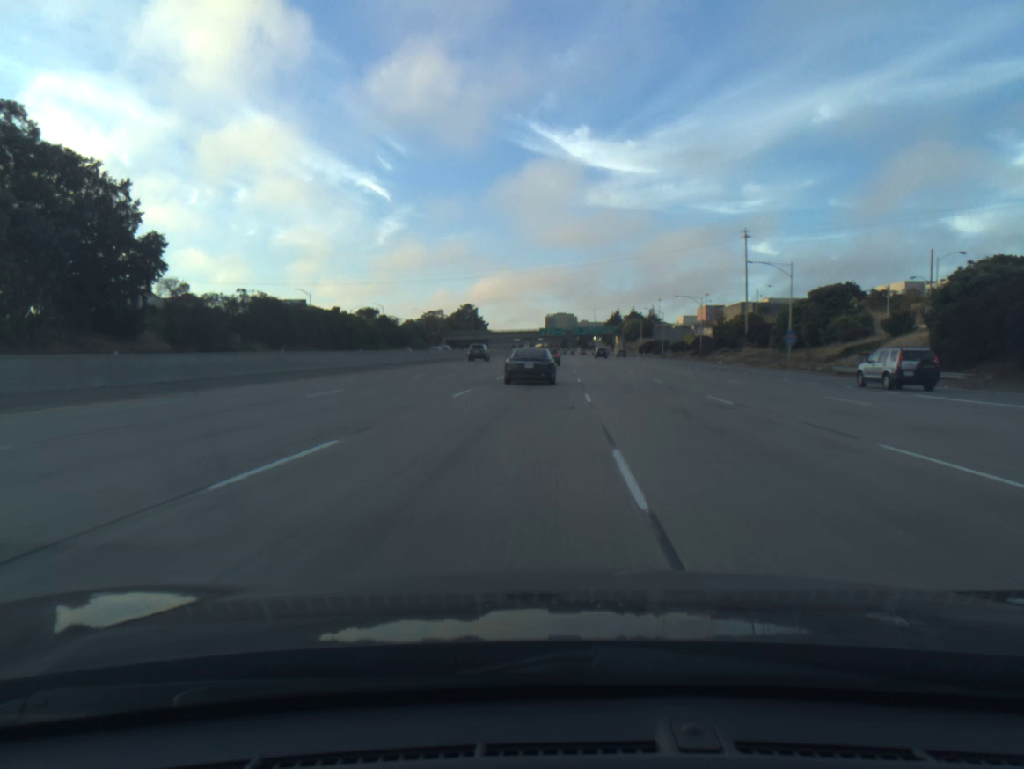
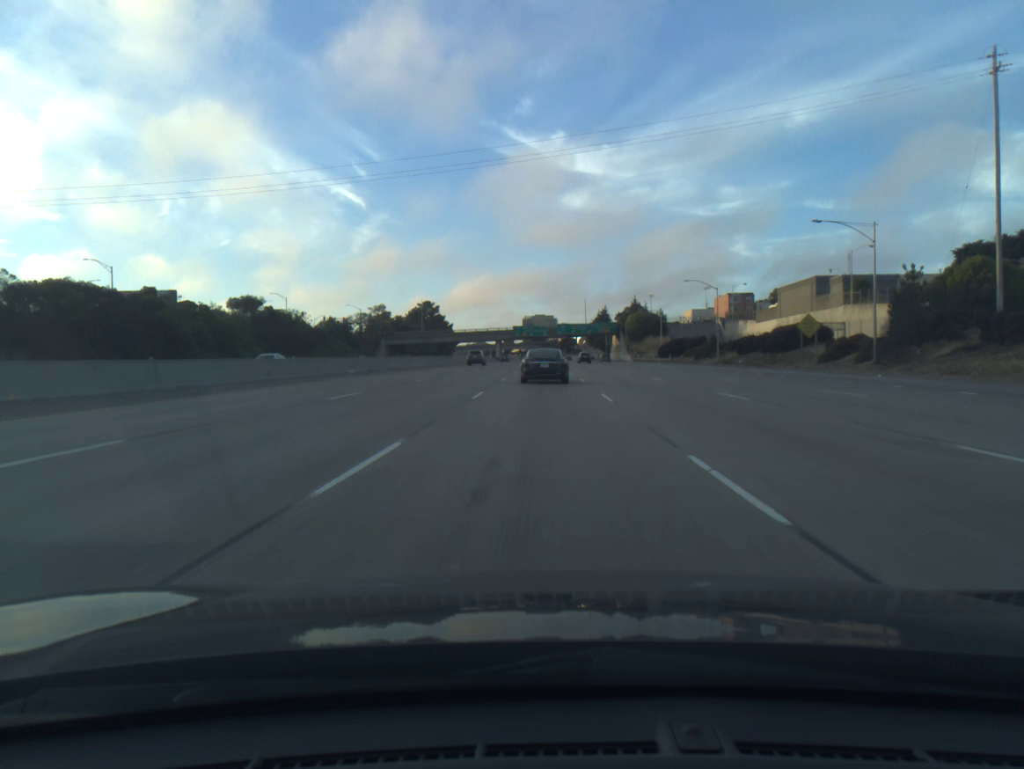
(+1.1, +71.1) m; +2°
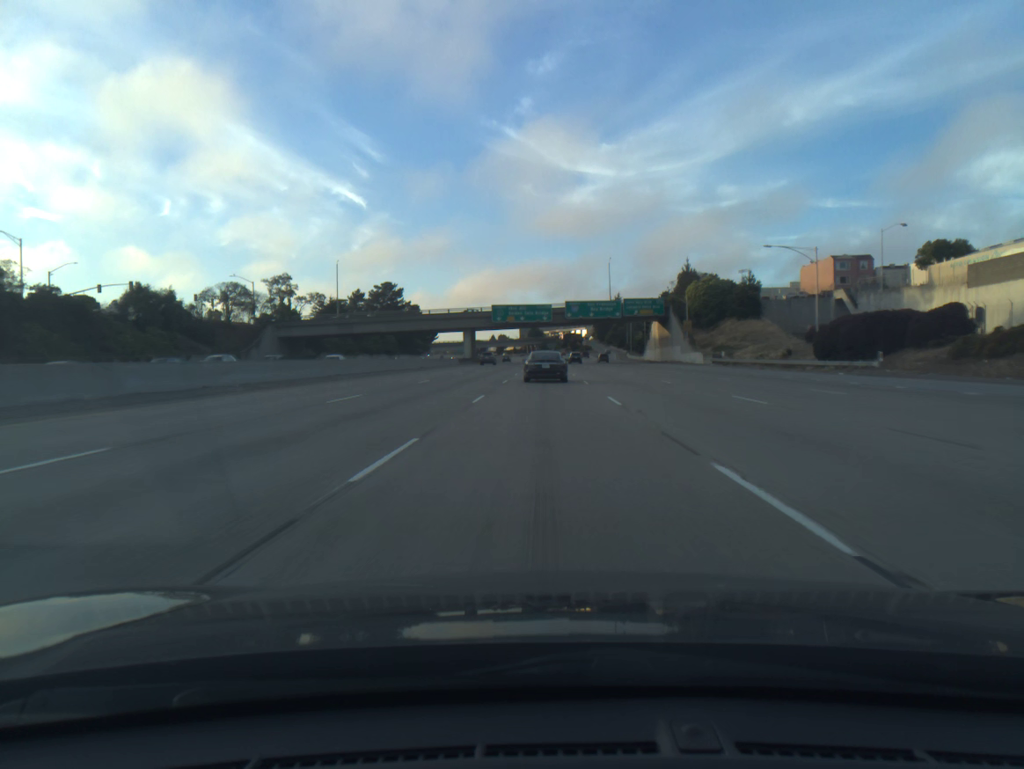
(+0.2, +85.9) m; 0°
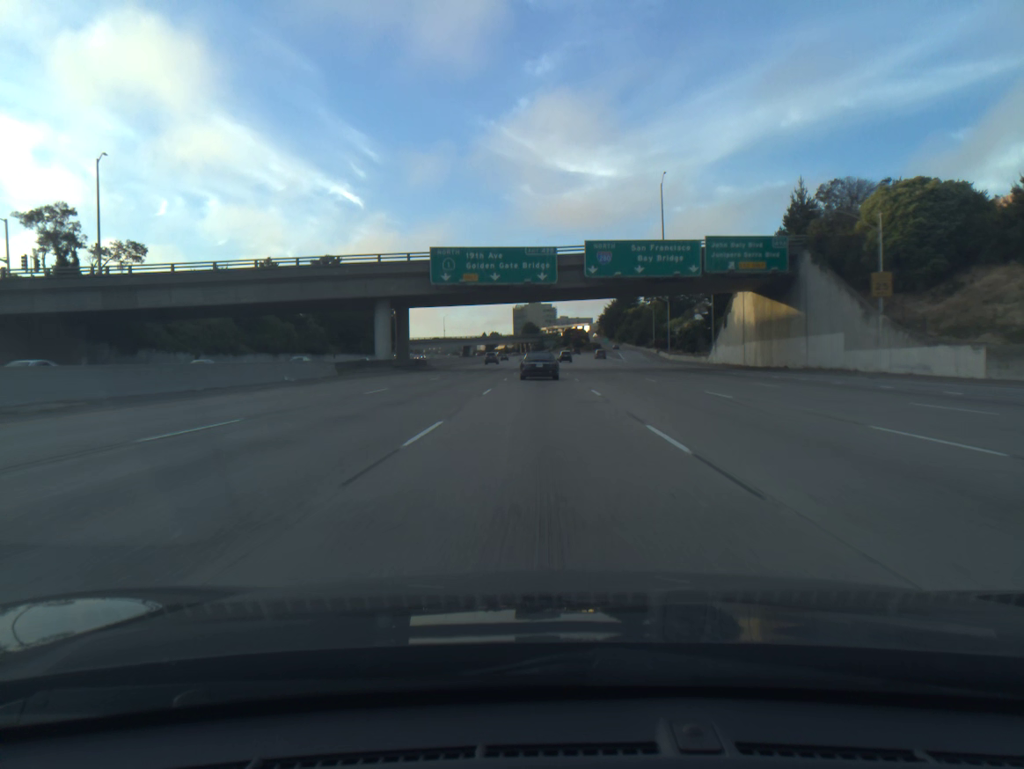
(+0.2, +66.6) m; 0°
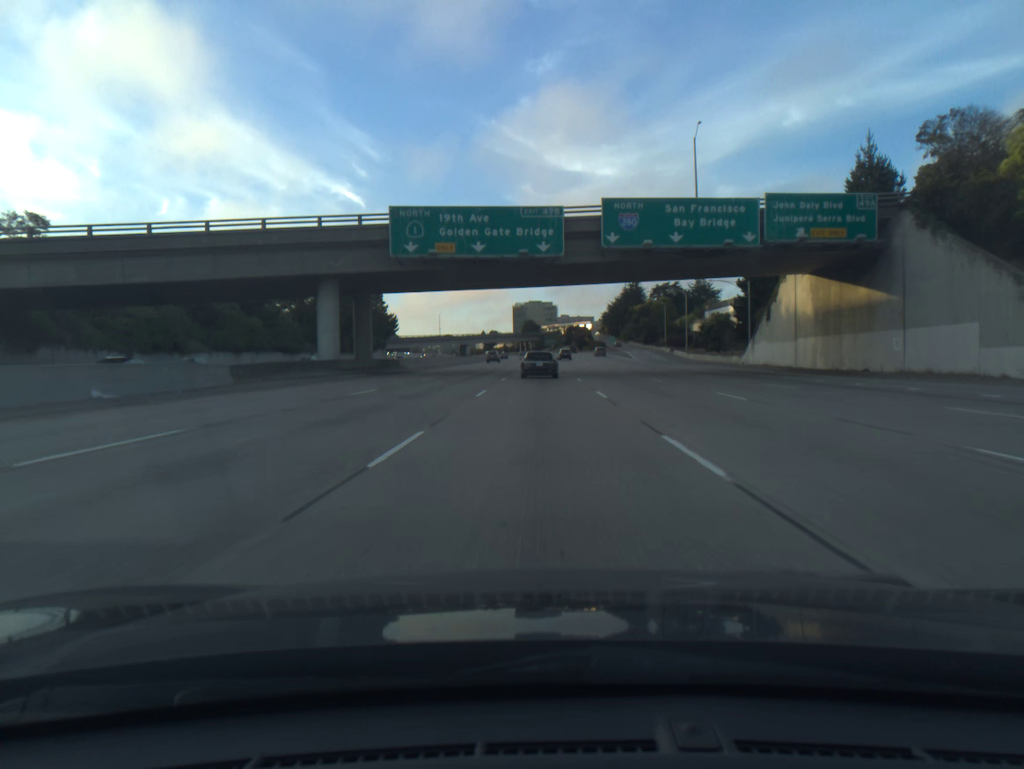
(0.0, +16.5) m; 0°
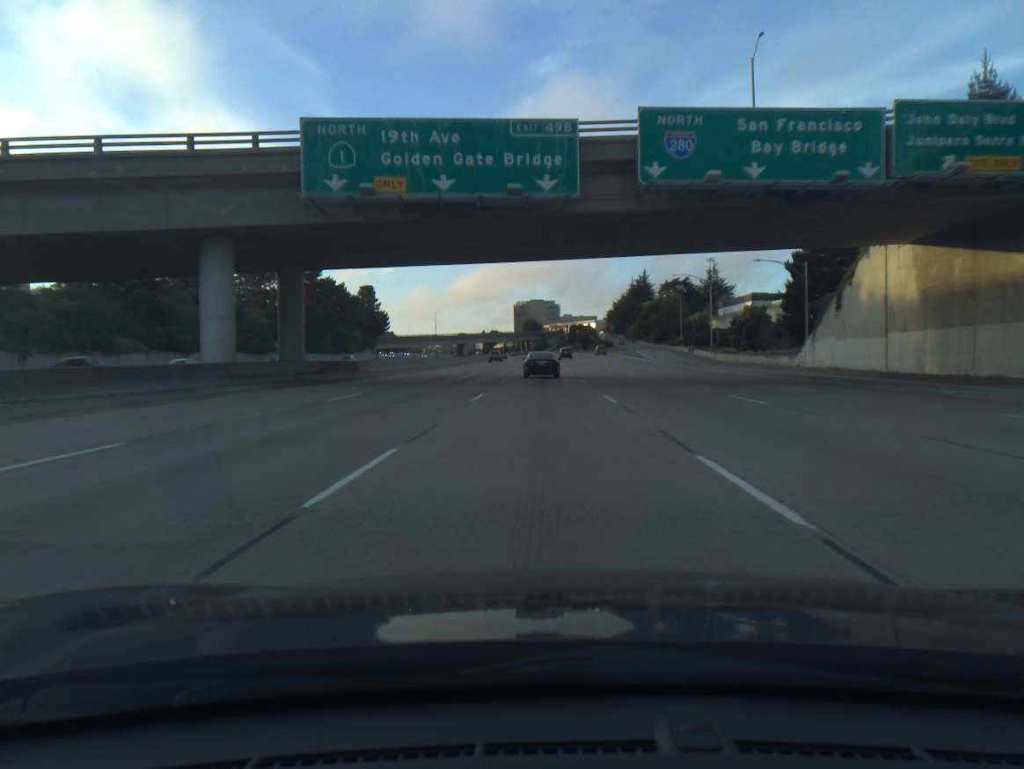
(0.0, +16.4) m; 0°
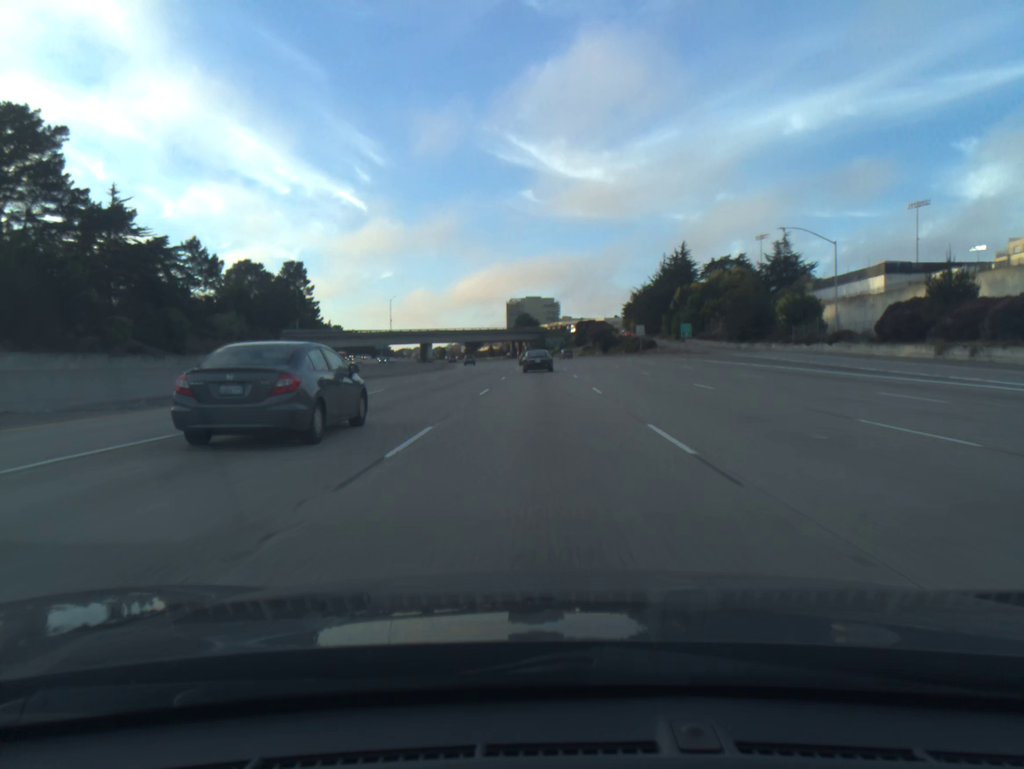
(-0.1, +81.9) m; 0°
